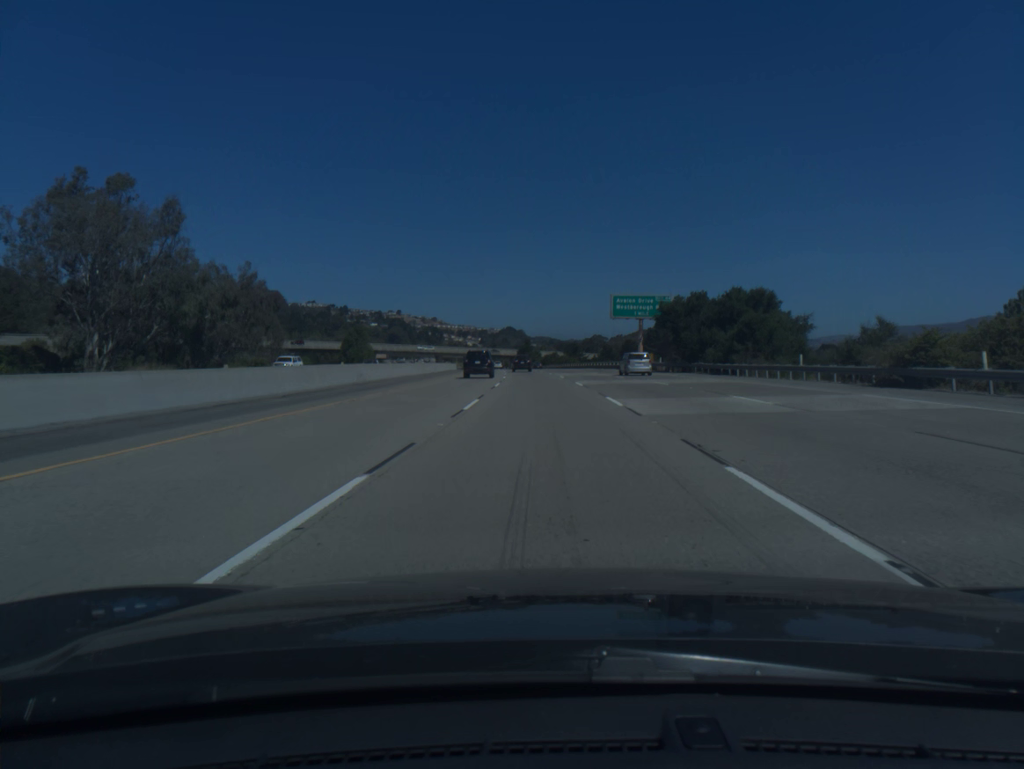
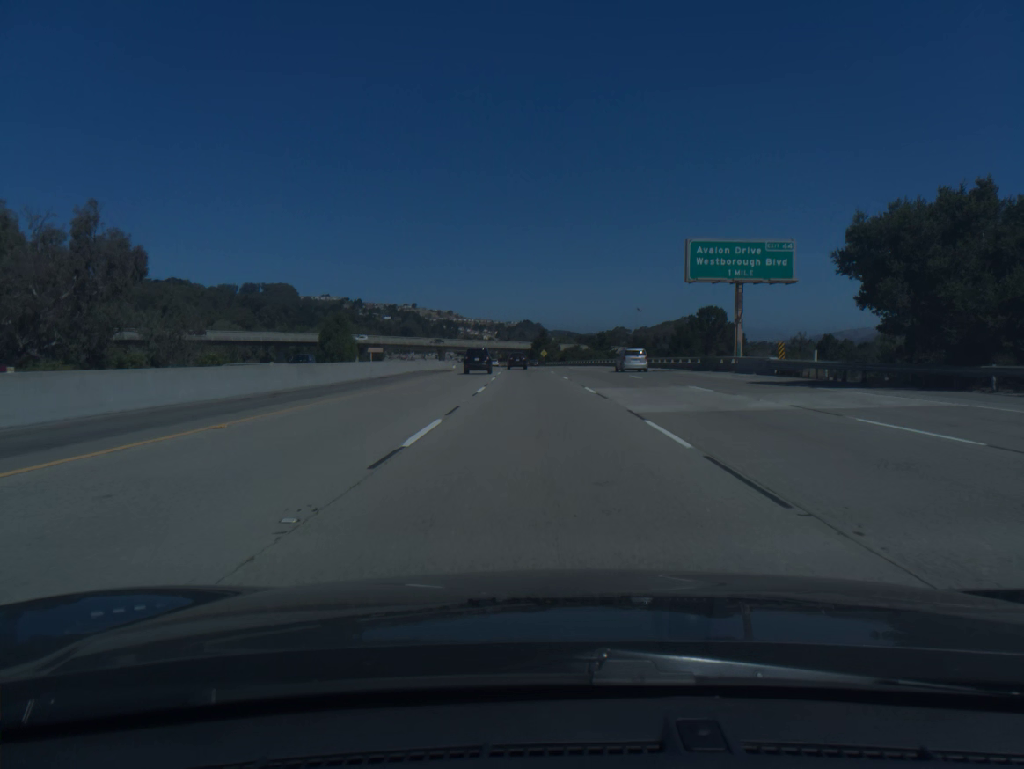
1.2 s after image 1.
(-0.4, +38.2) m; -1°
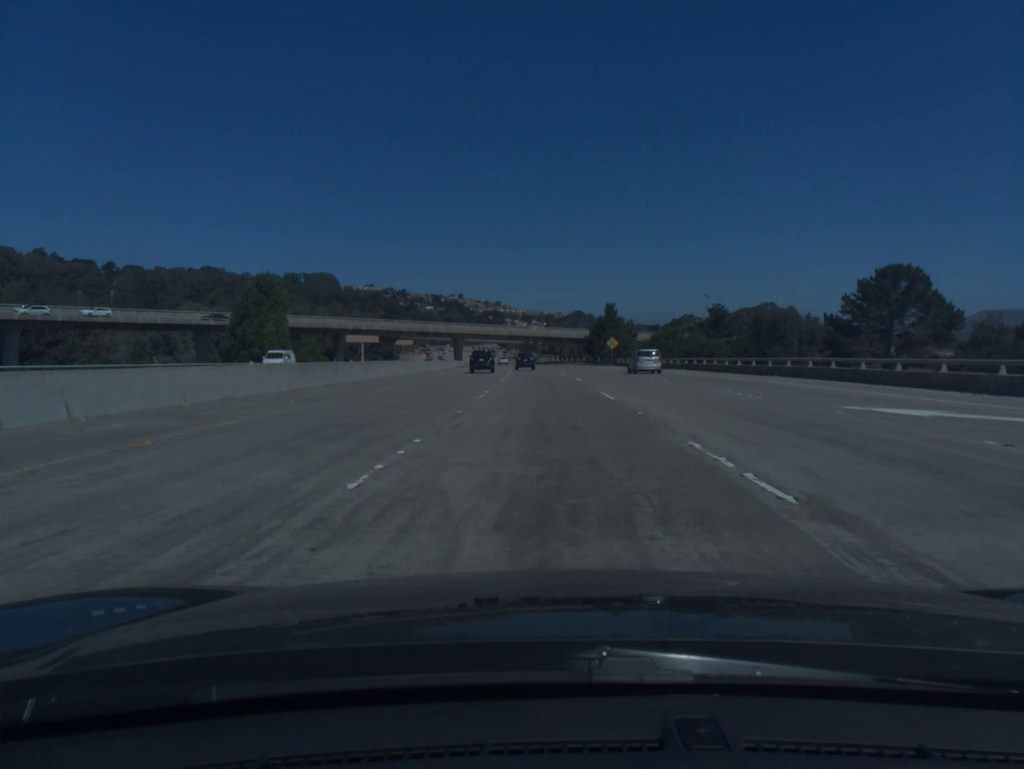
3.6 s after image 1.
(-2.4, +76.5) m; -4°
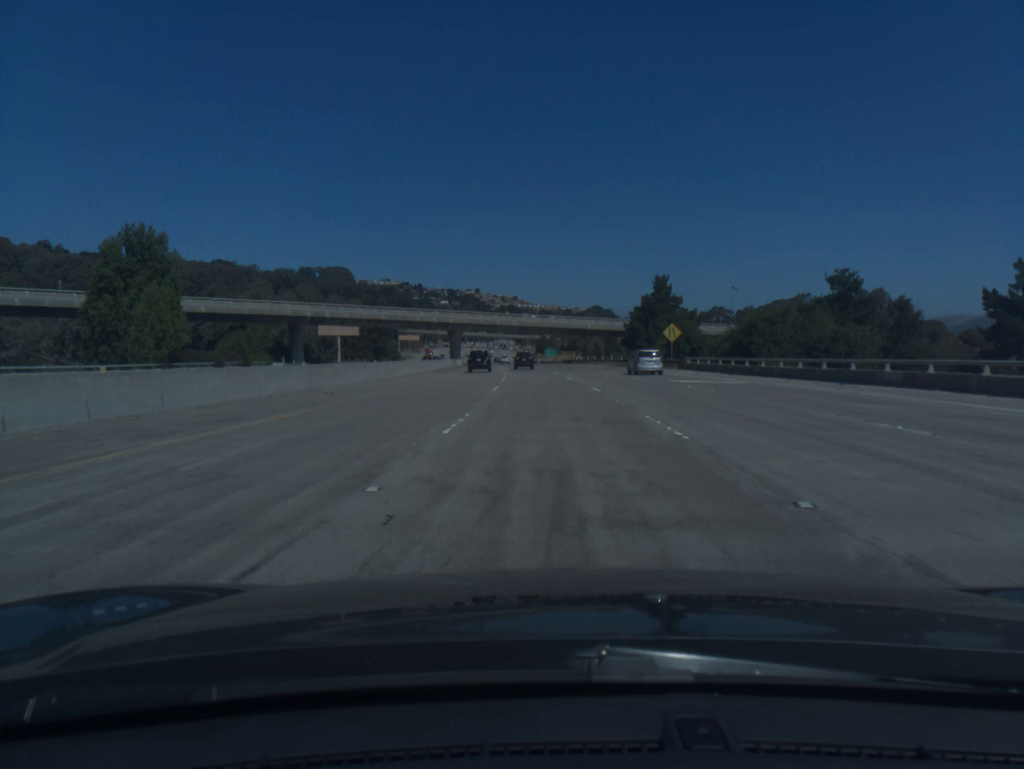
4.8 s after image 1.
(-0.4, +38.4) m; -1°
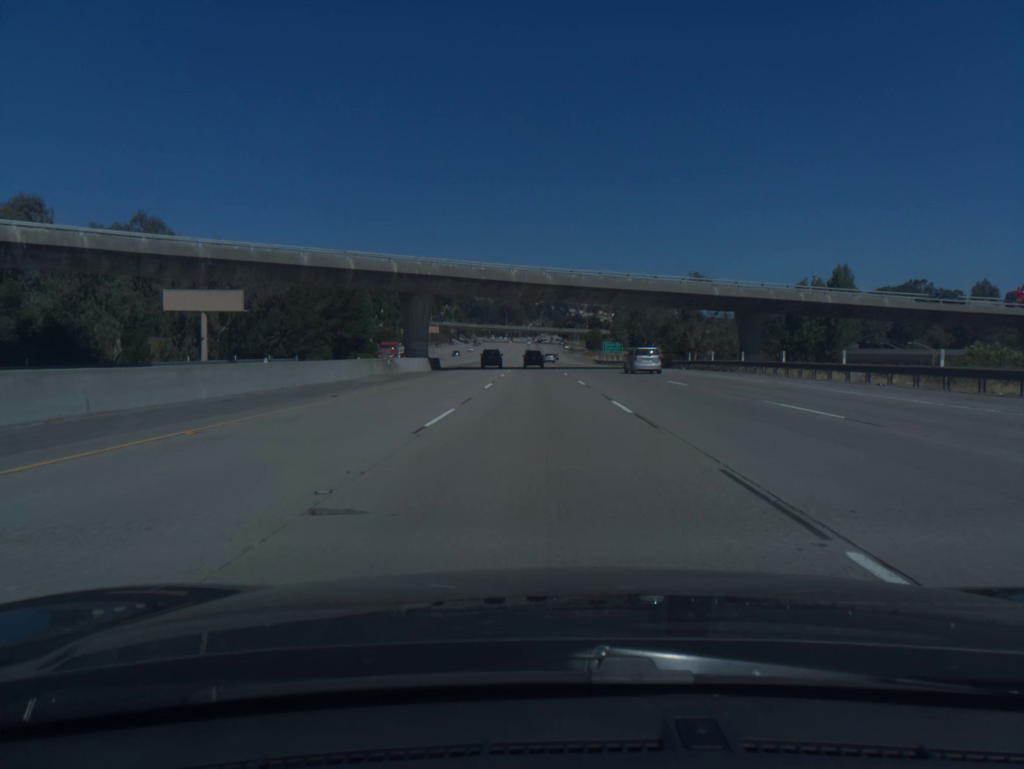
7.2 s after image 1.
(-2.0, +76.8) m; -3°
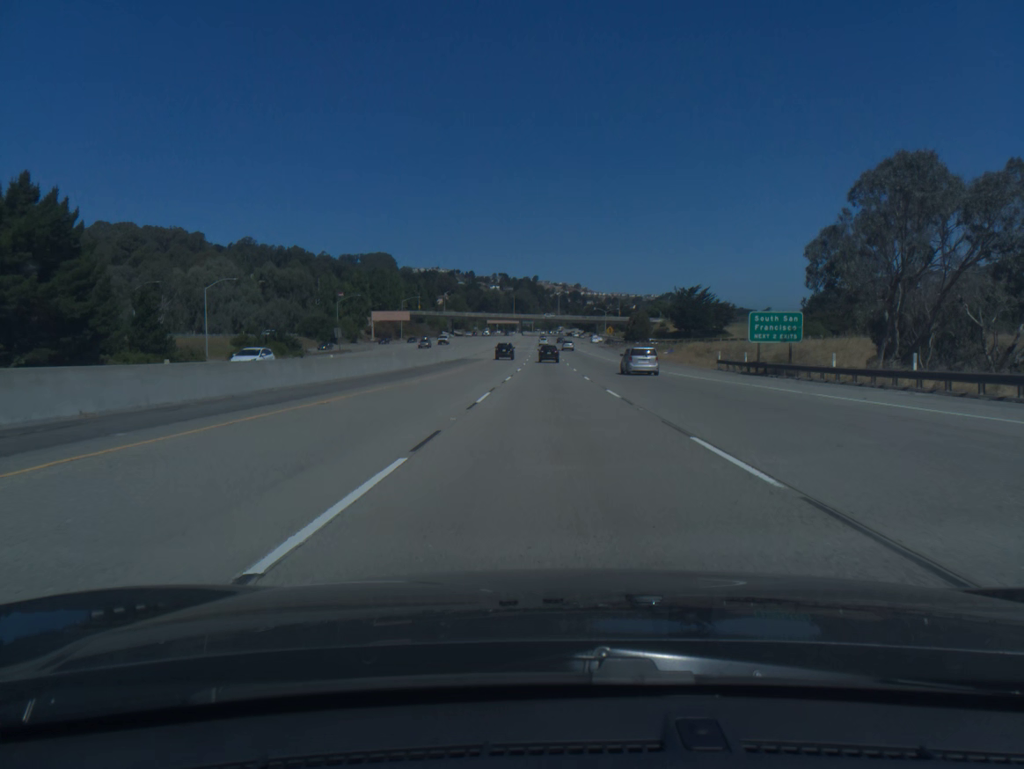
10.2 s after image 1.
(-1.9, +96.2) m; -1°
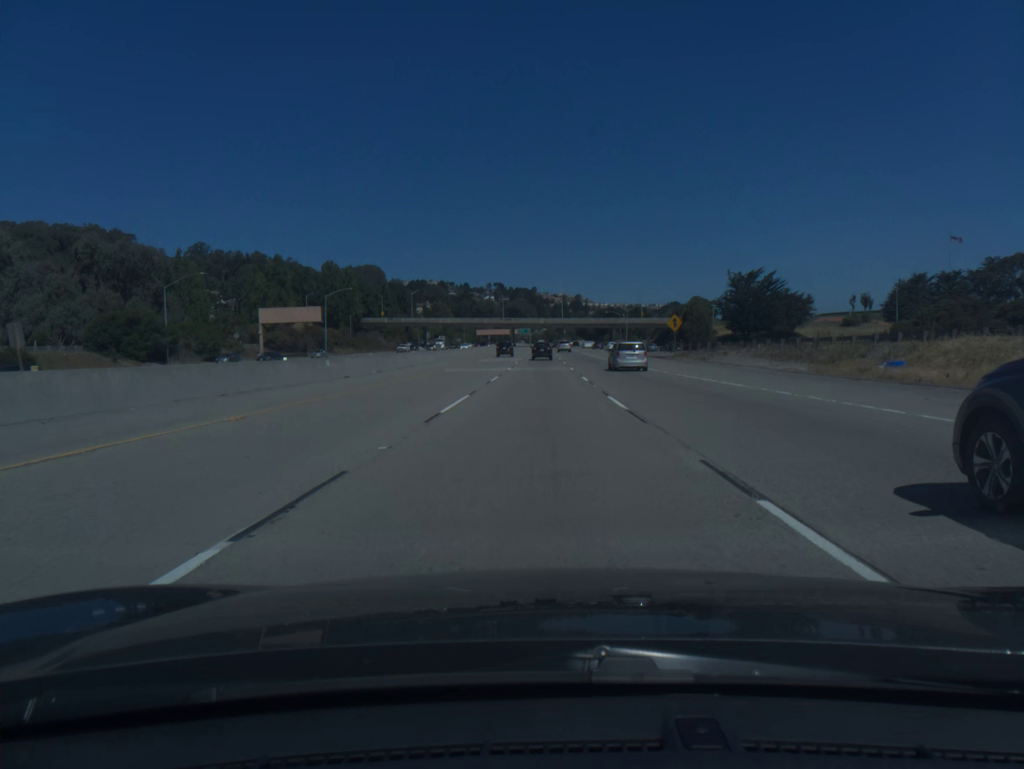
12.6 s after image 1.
(+0.3, +77.2) m; 0°
